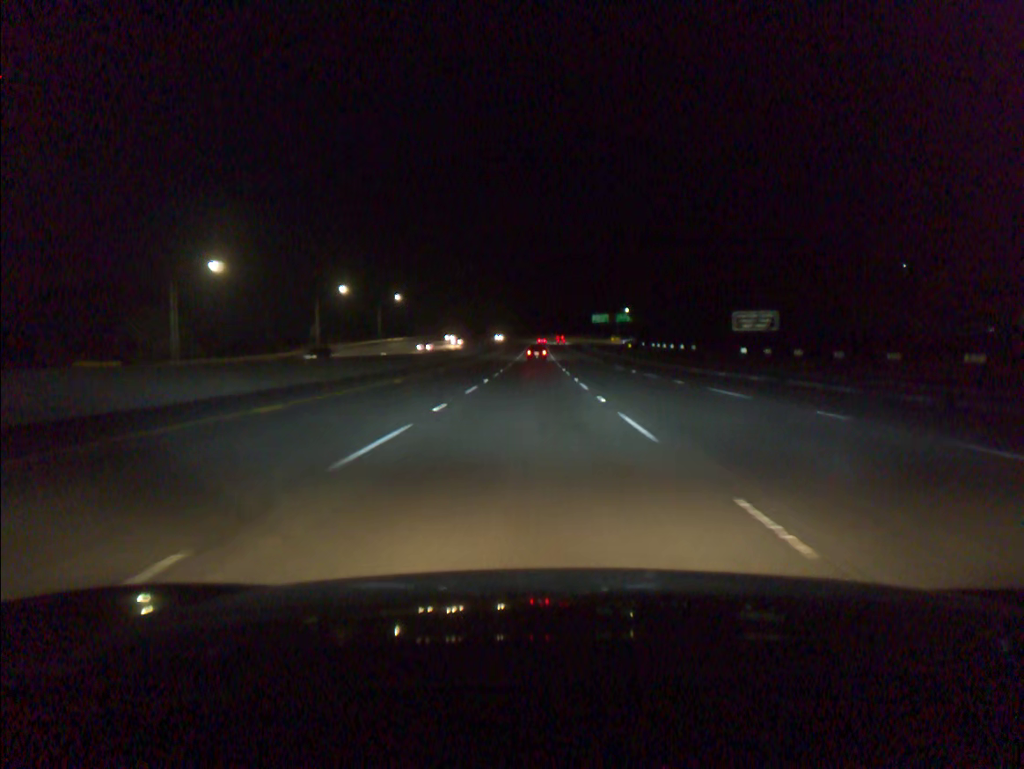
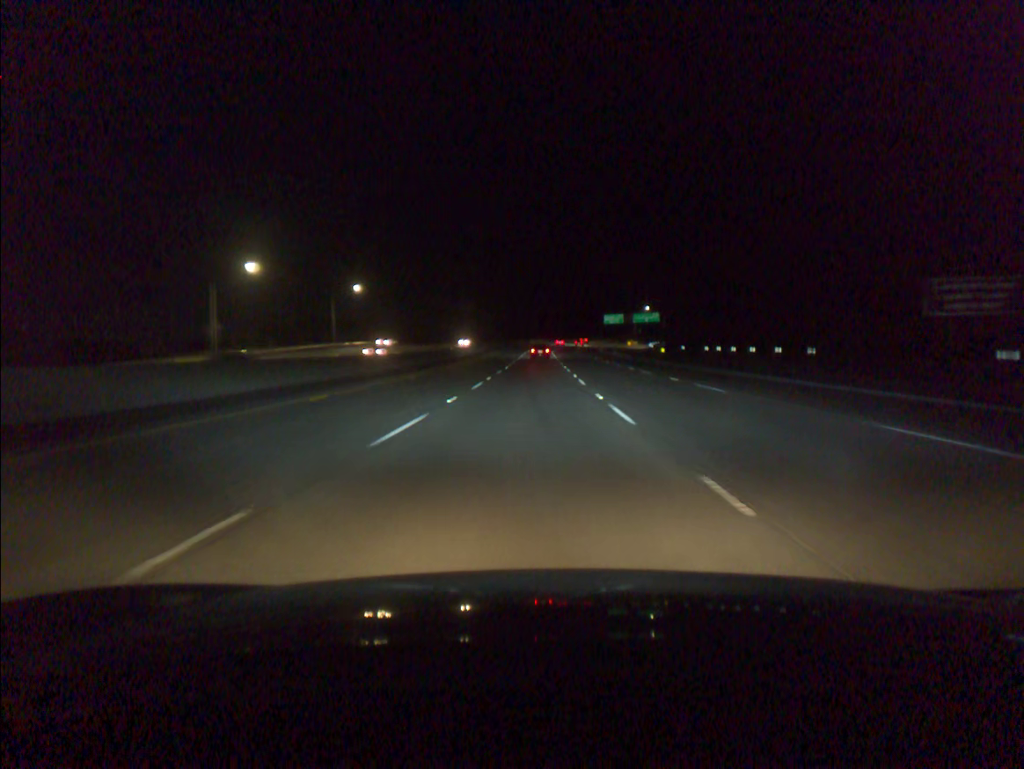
(-0.1, +40.4) m; 0°
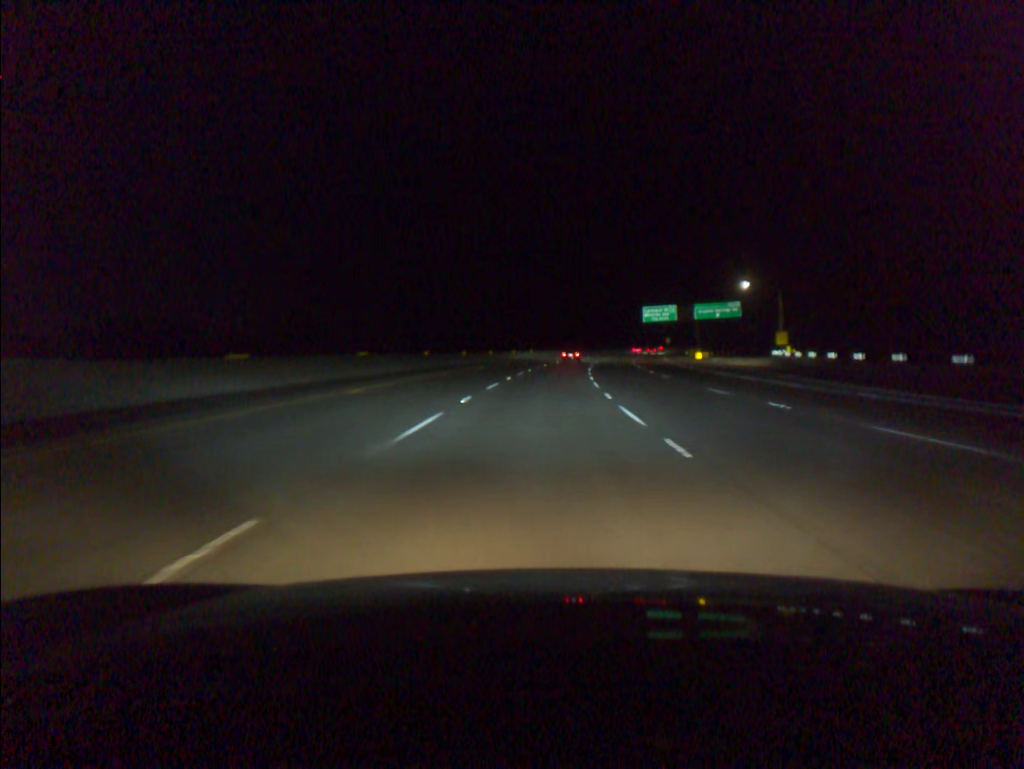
(-0.1, +99.4) m; +1°
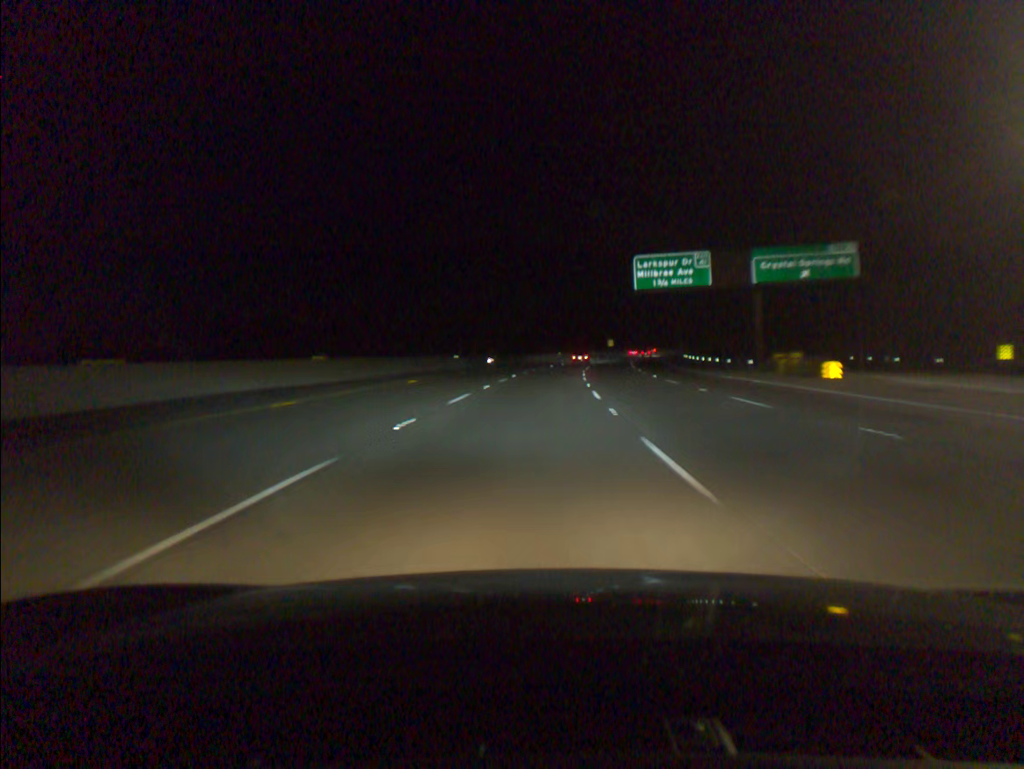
(+3.8, +77.2) m; +6°
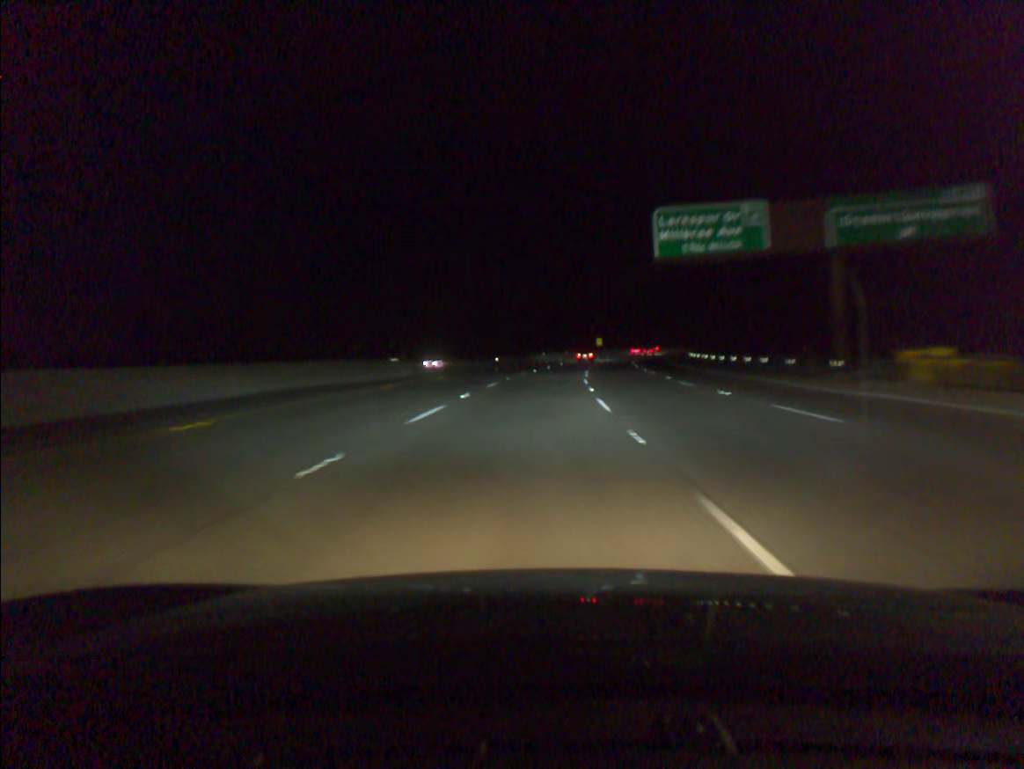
(+0.3, +19.0) m; +1°
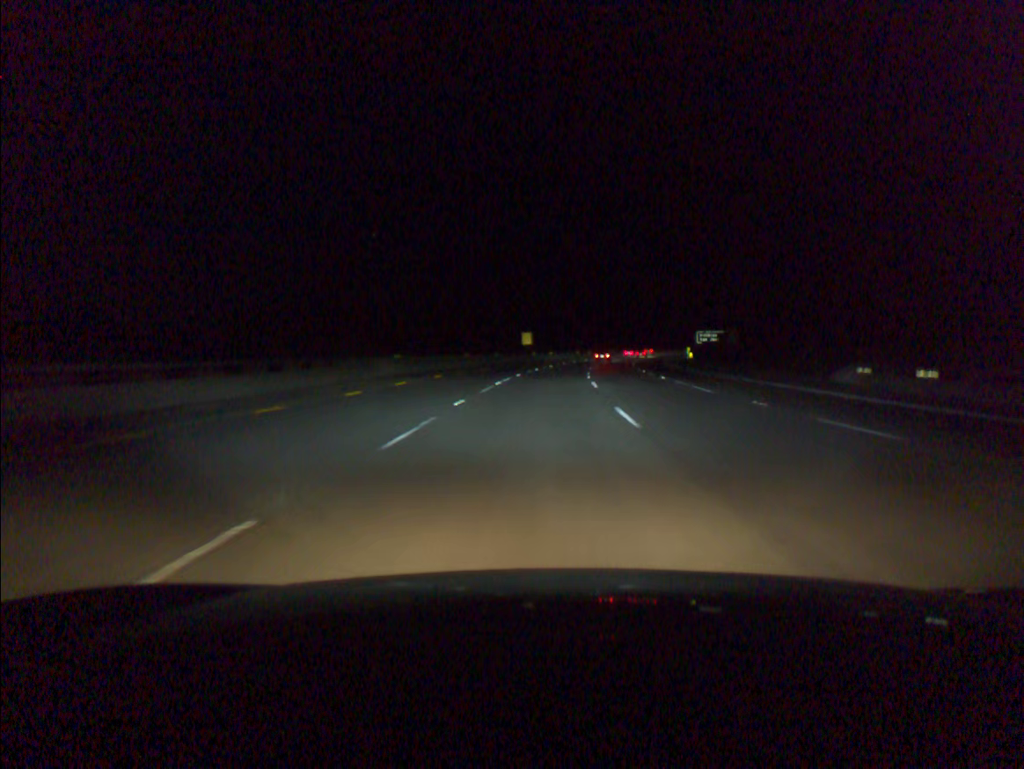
(+3.4, +74.8) m; +6°
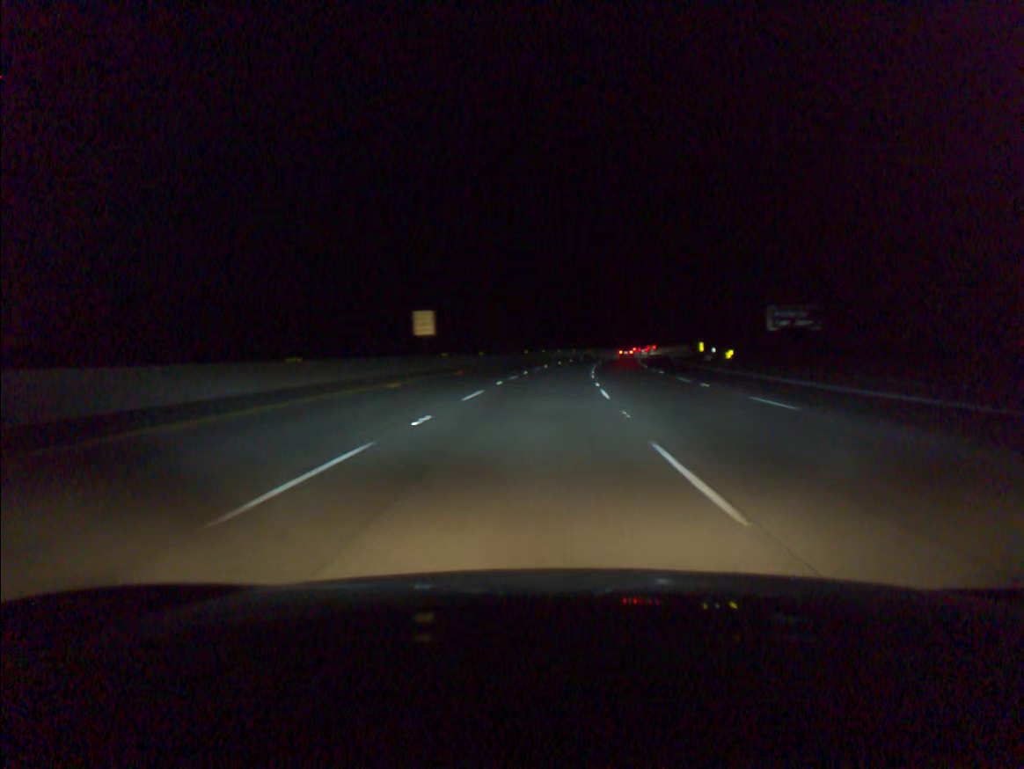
(+2.1, +55.1) m; +4°
